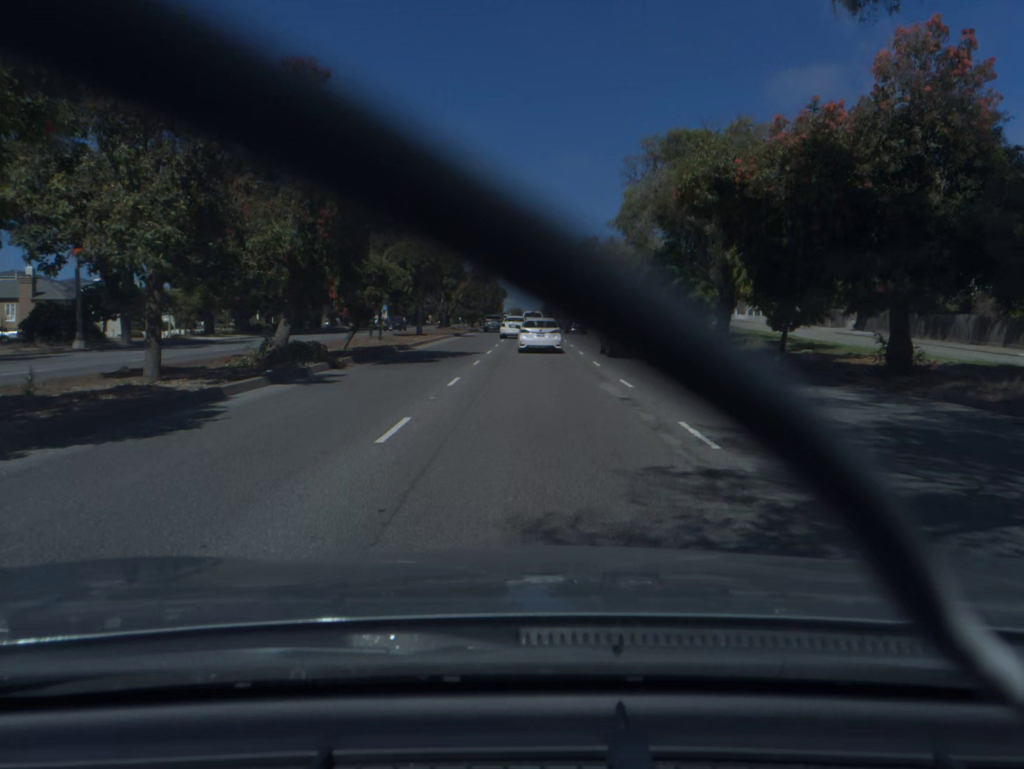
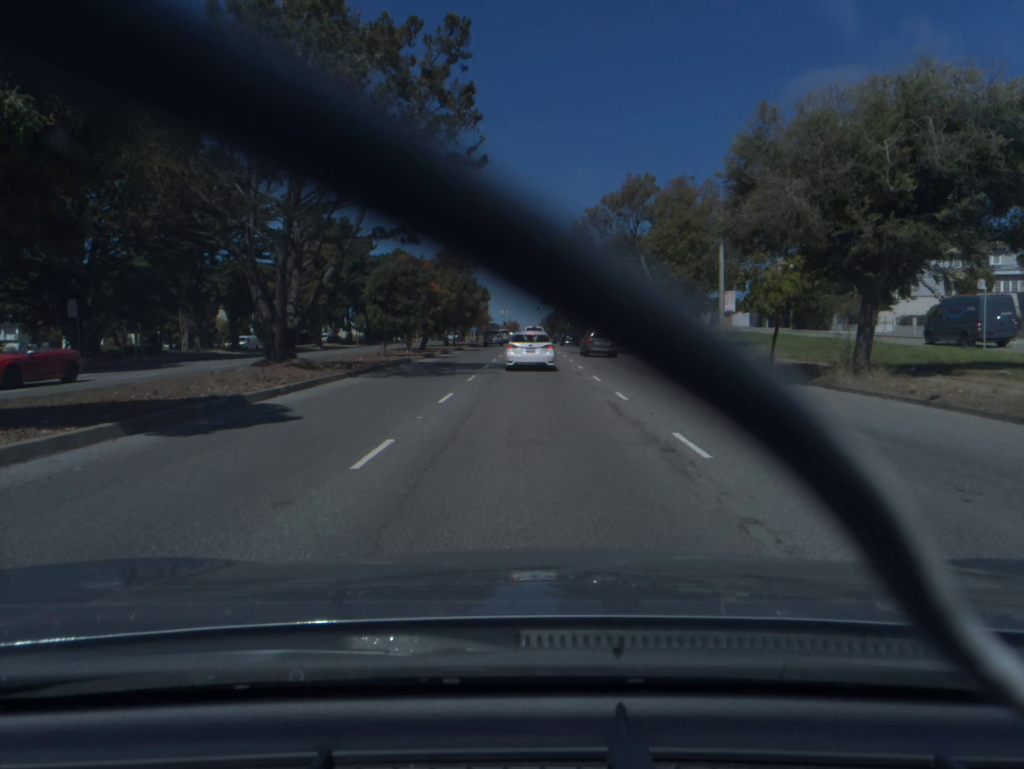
(0.0, +44.3) m; 0°
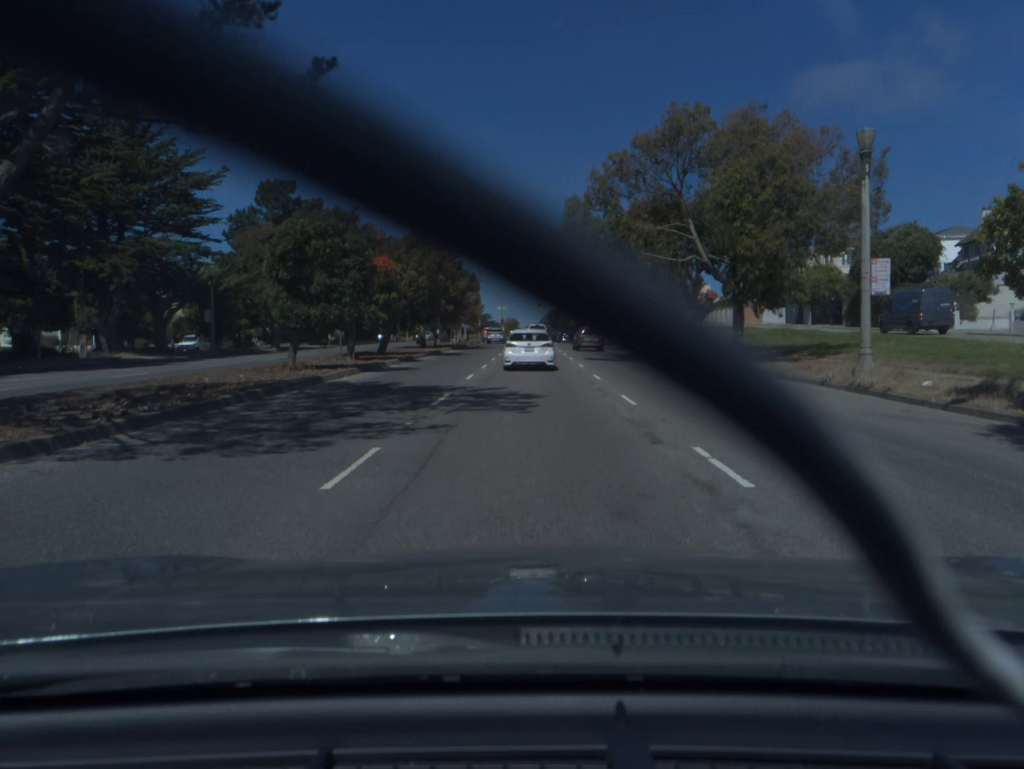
(0.0, +15.4) m; 0°
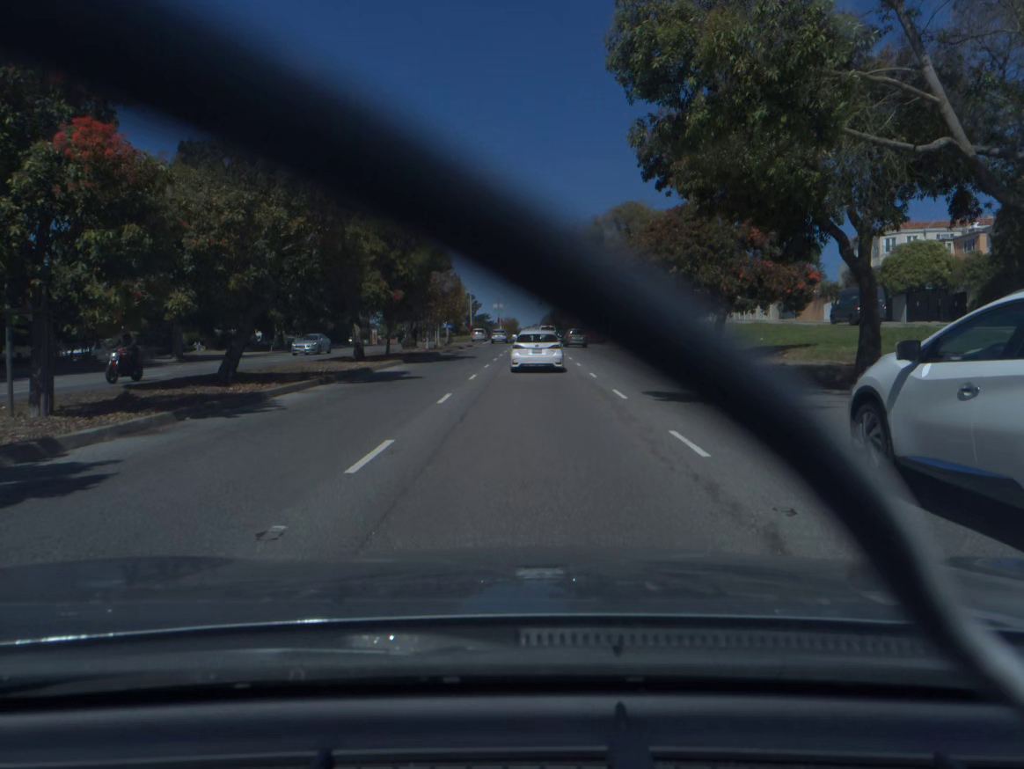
(0.0, +20.6) m; 0°
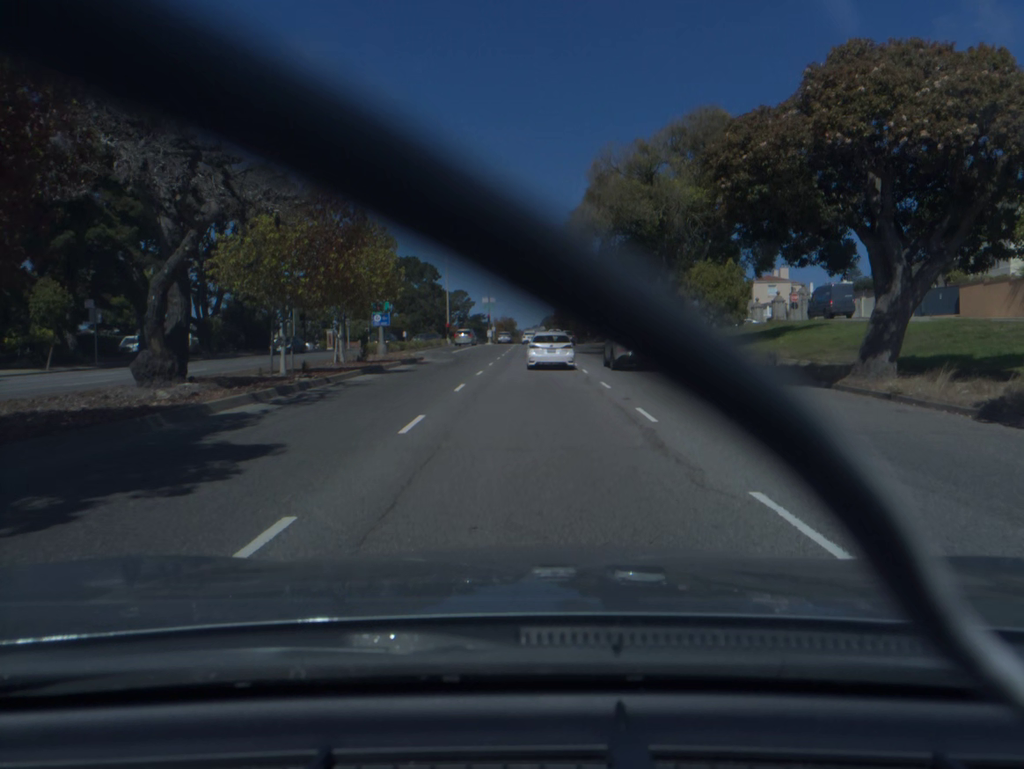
(-0.1, +33.1) m; 0°
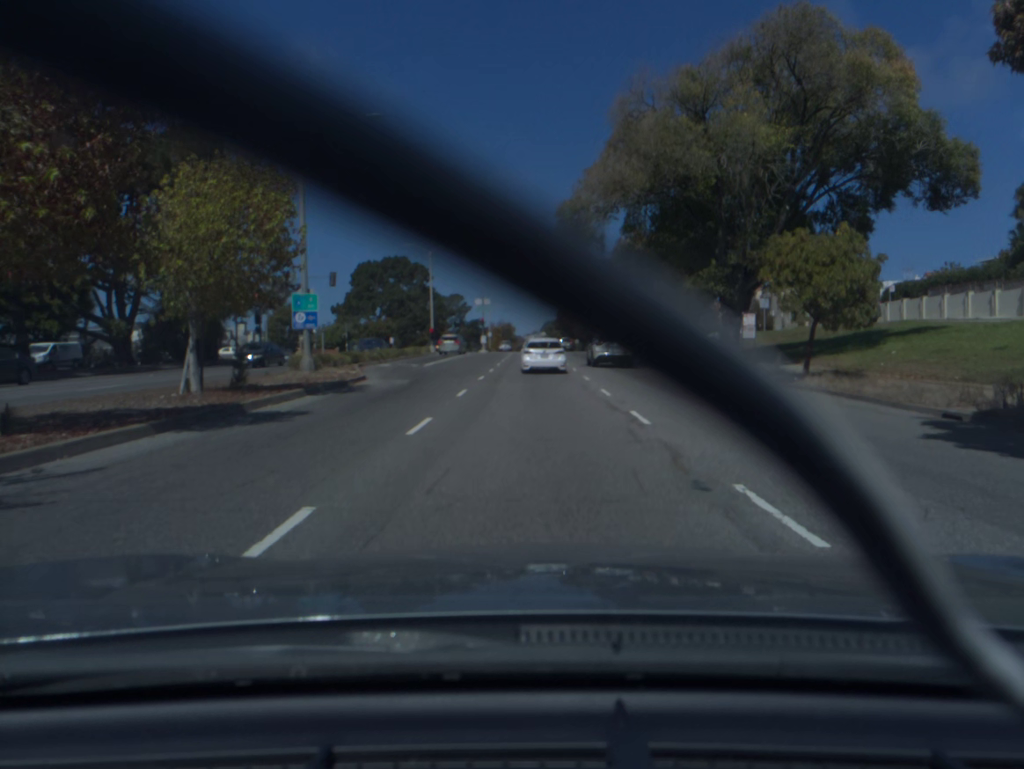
(0.0, +14.0) m; 0°
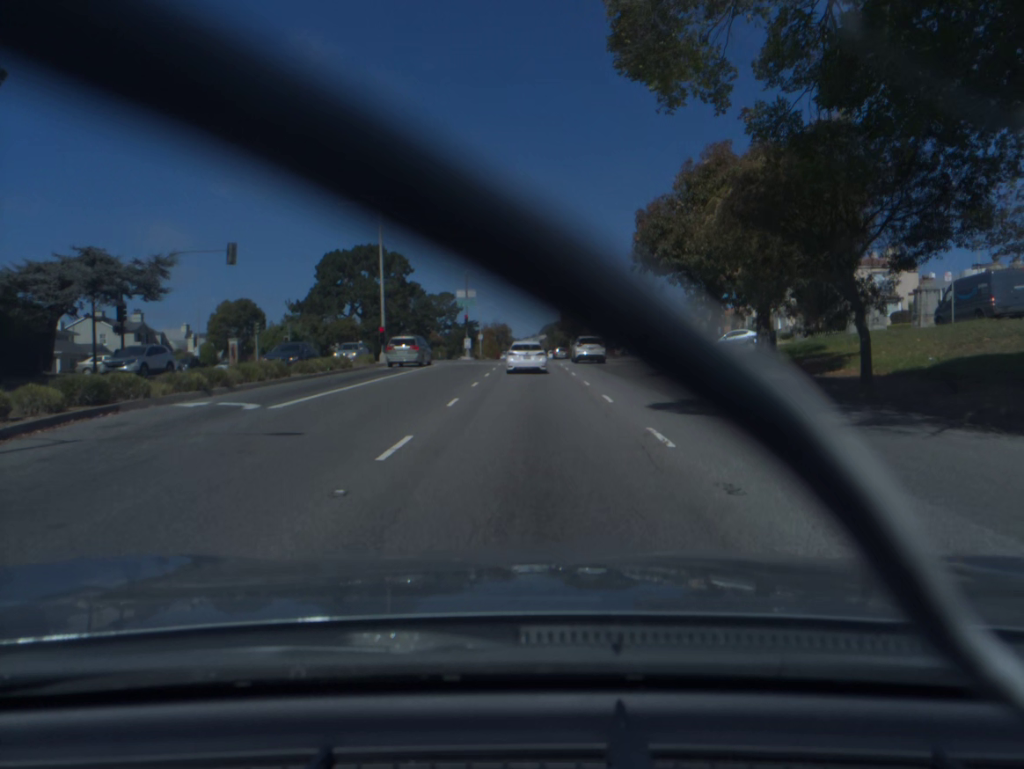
(0.0, +23.1) m; 0°
